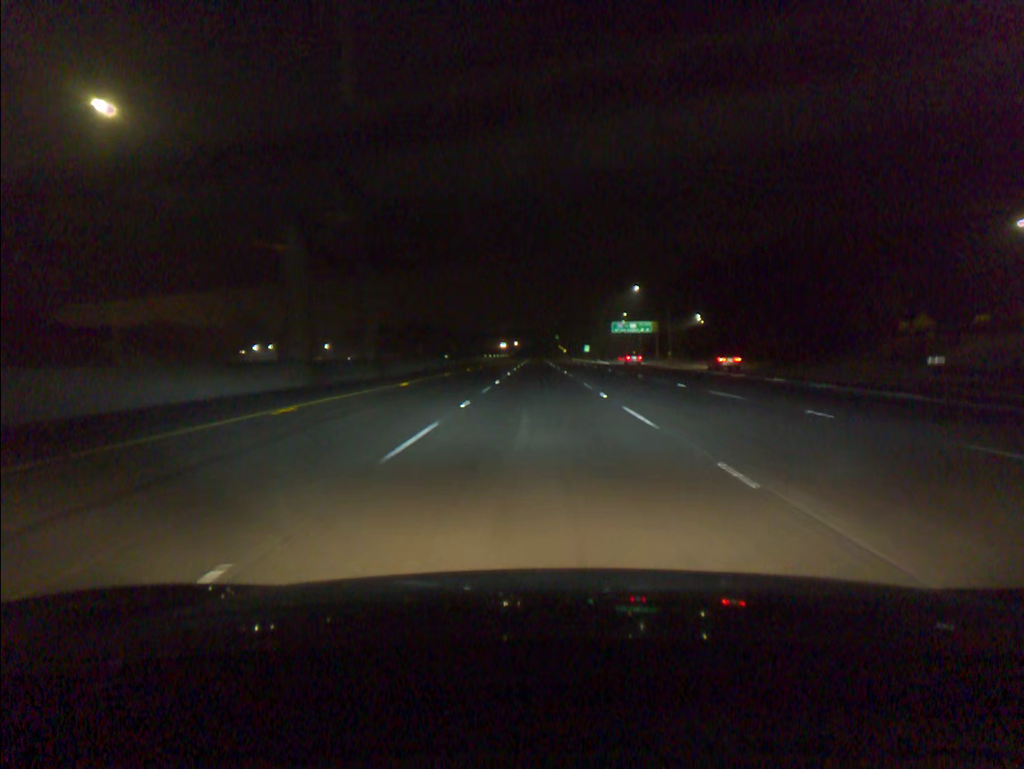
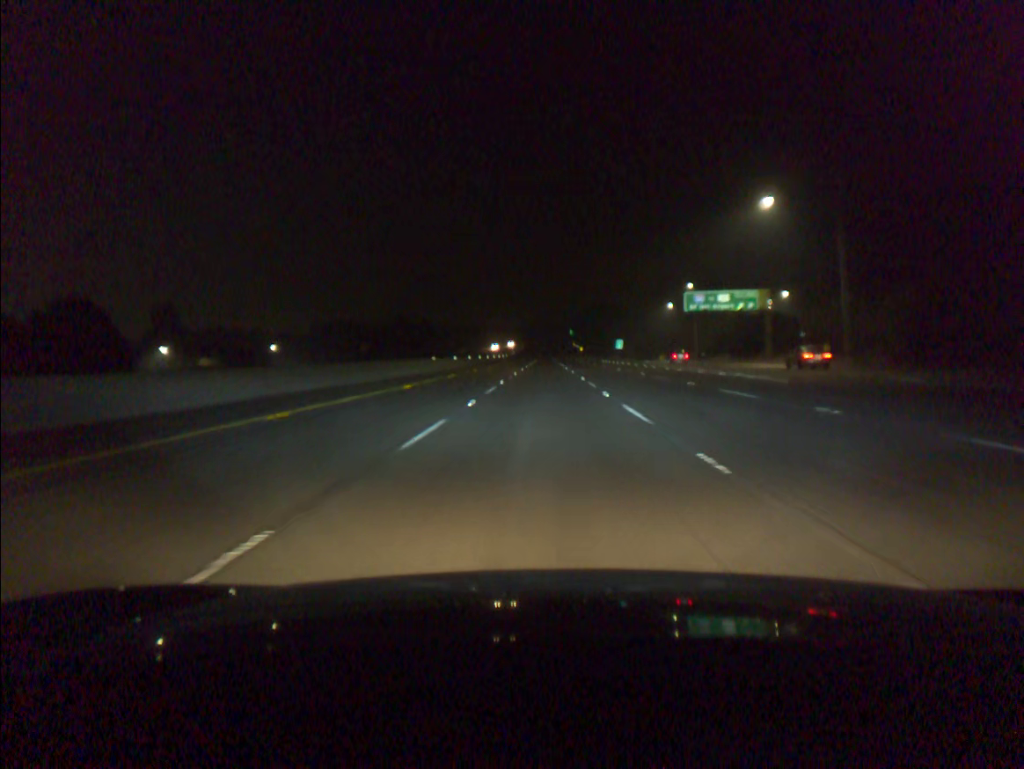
(-0.4, +73.5) m; -1°
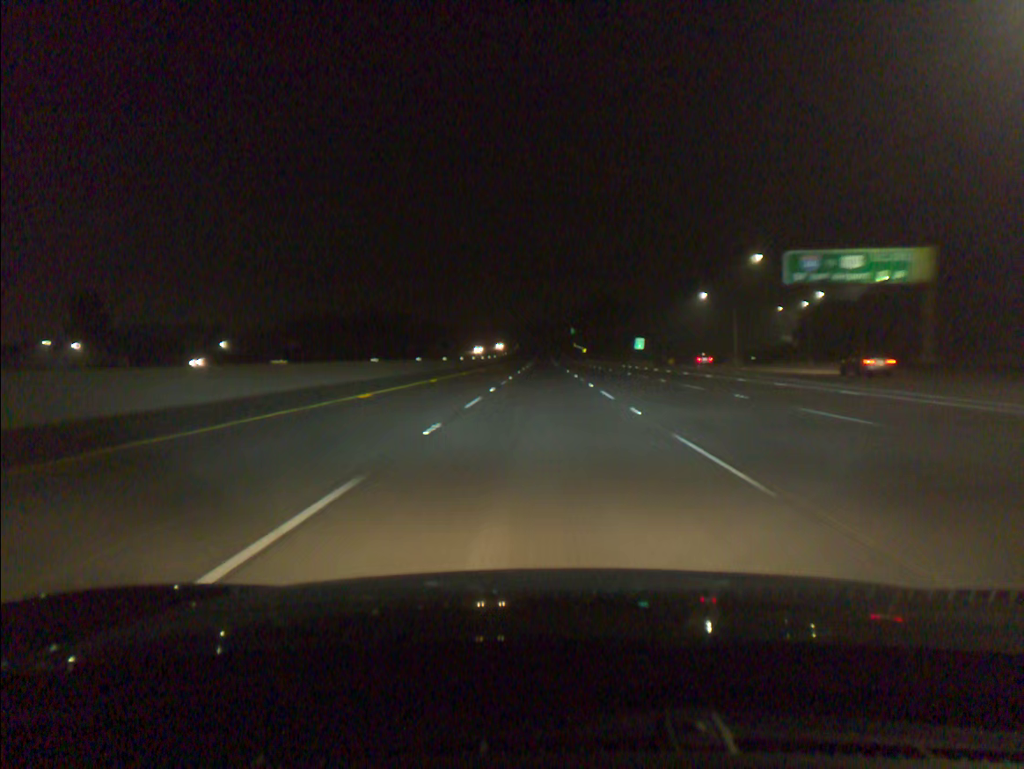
(0.0, +36.6) m; 0°
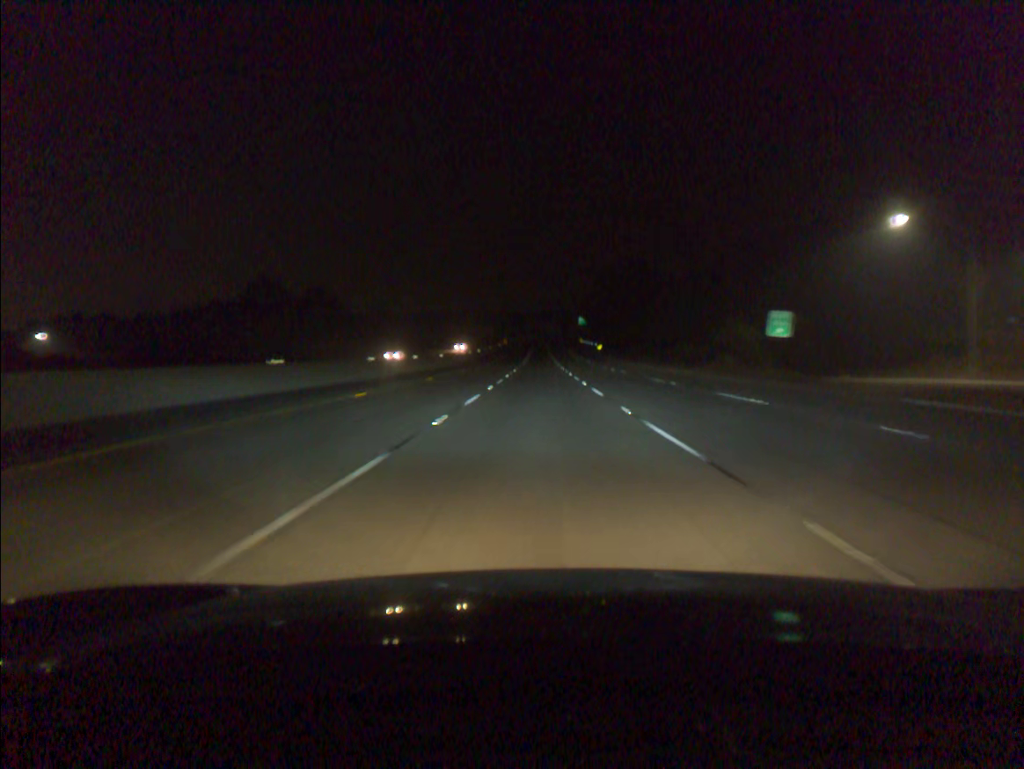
(+0.2, +72.8) m; 0°
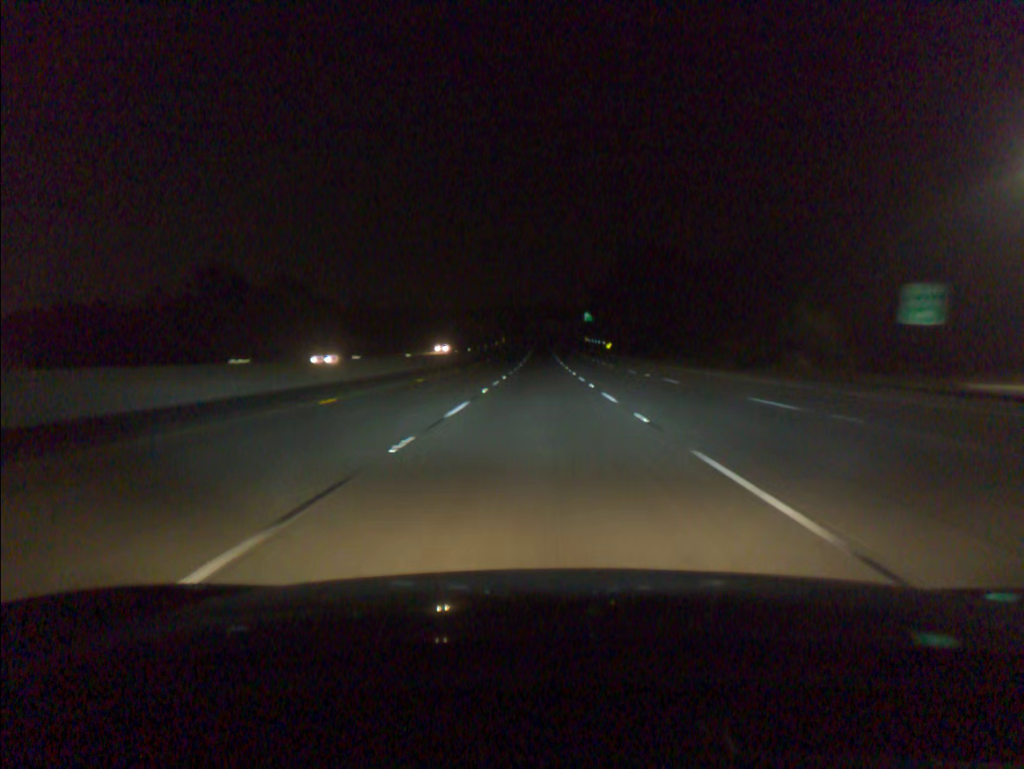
(0.0, +18.2) m; 0°
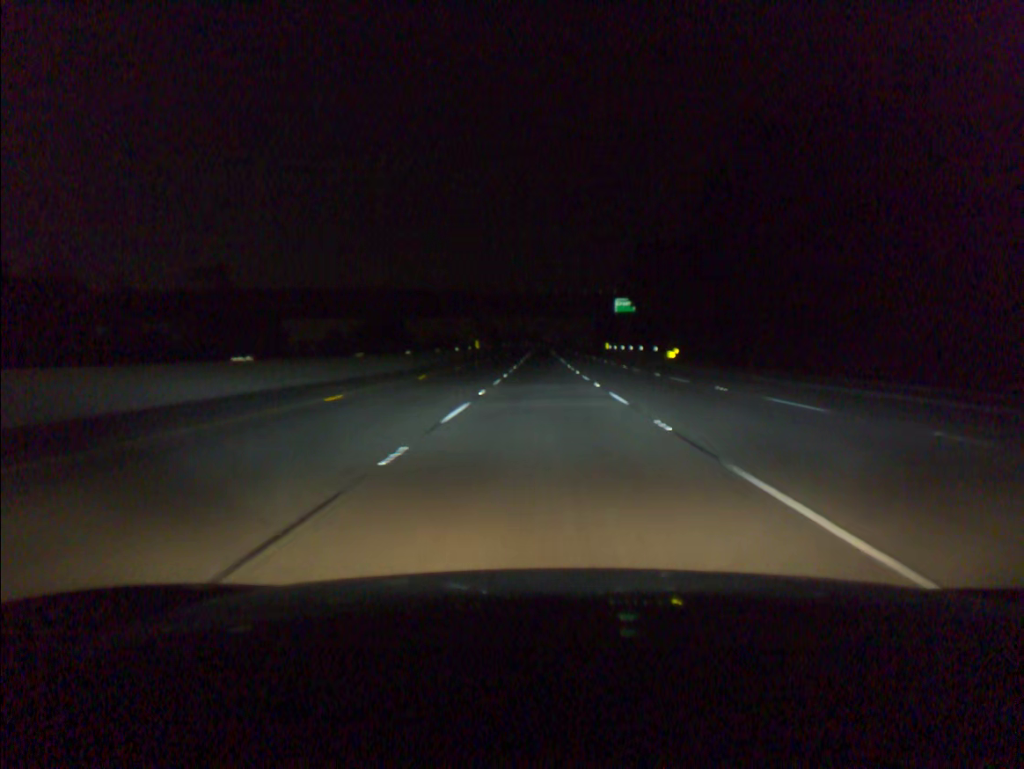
(-0.1, +72.8) m; 0°
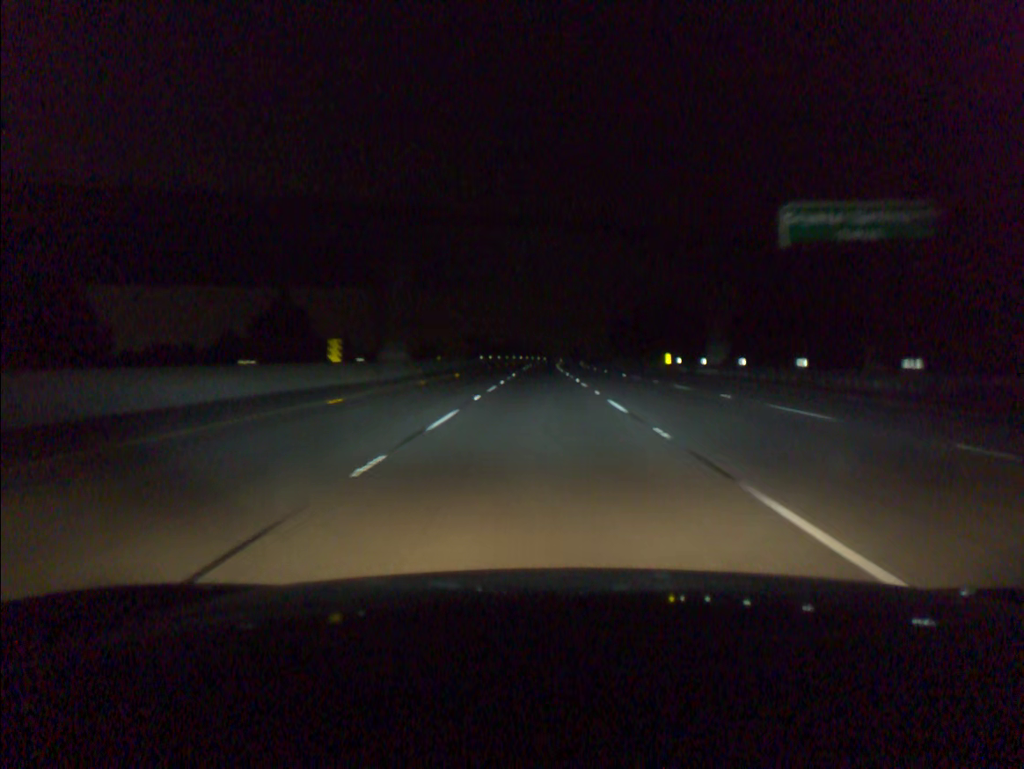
(+0.1, +72.4) m; 0°
